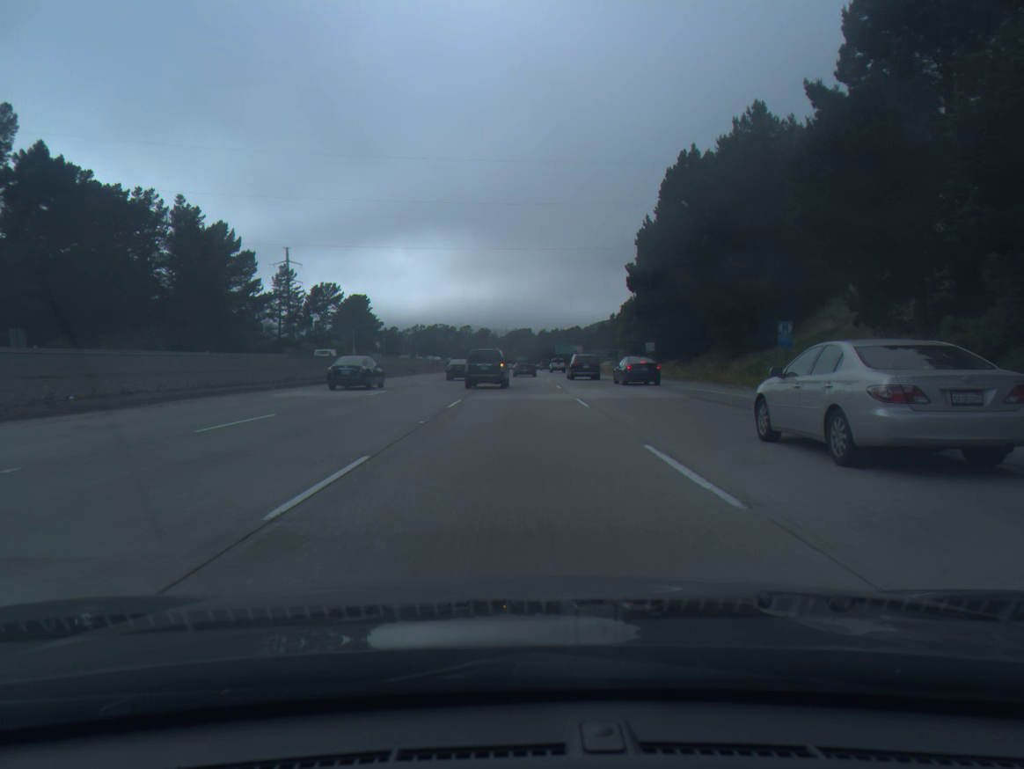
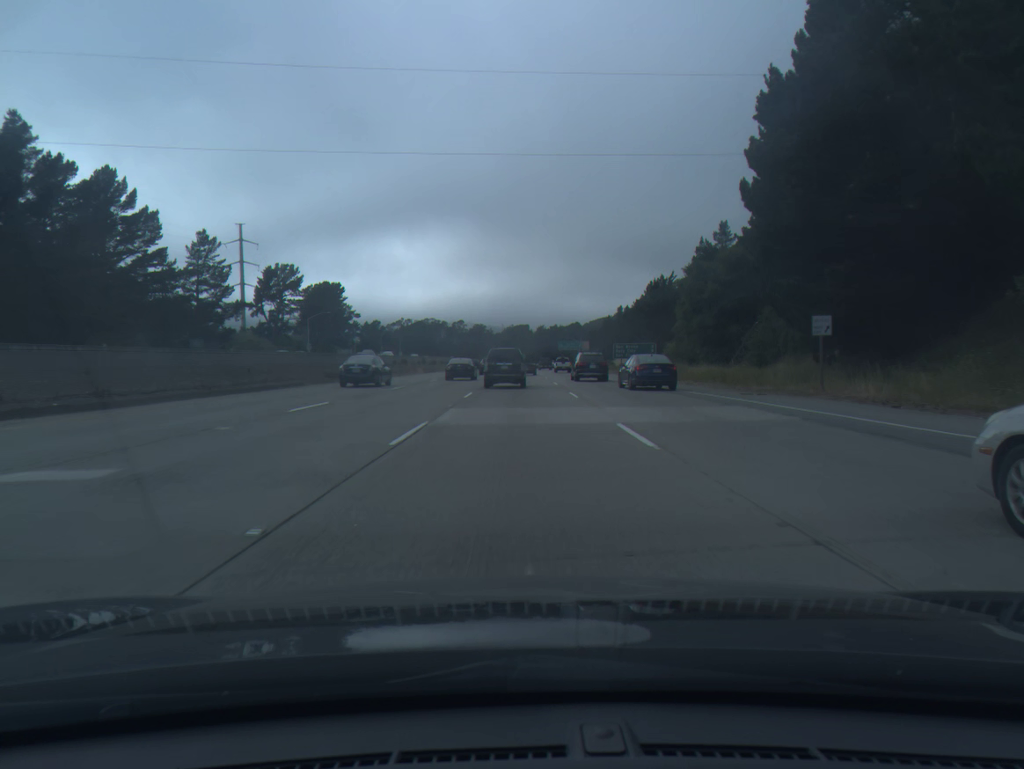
(0.0, +38.8) m; 0°
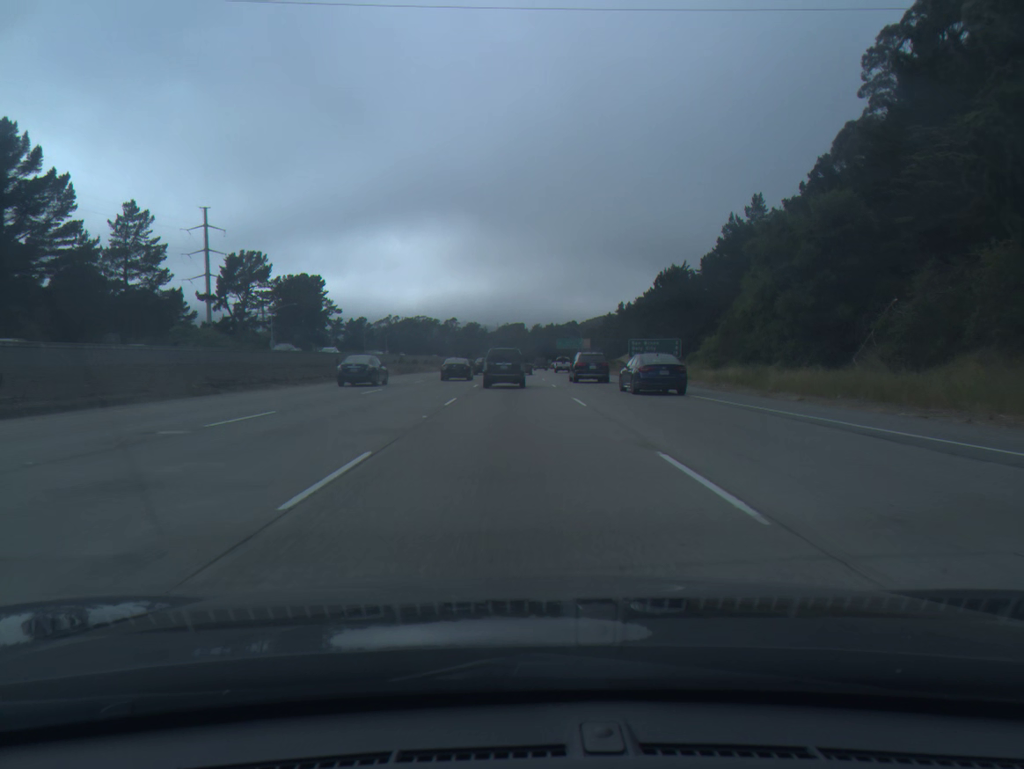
(0.0, +19.6) m; 0°
